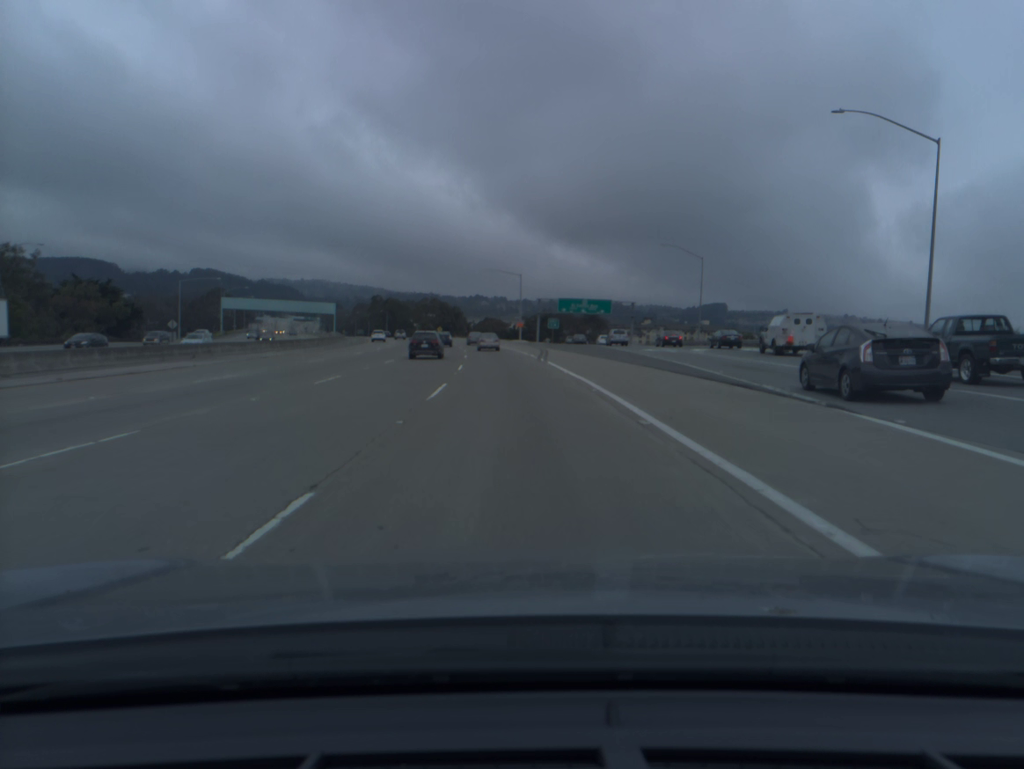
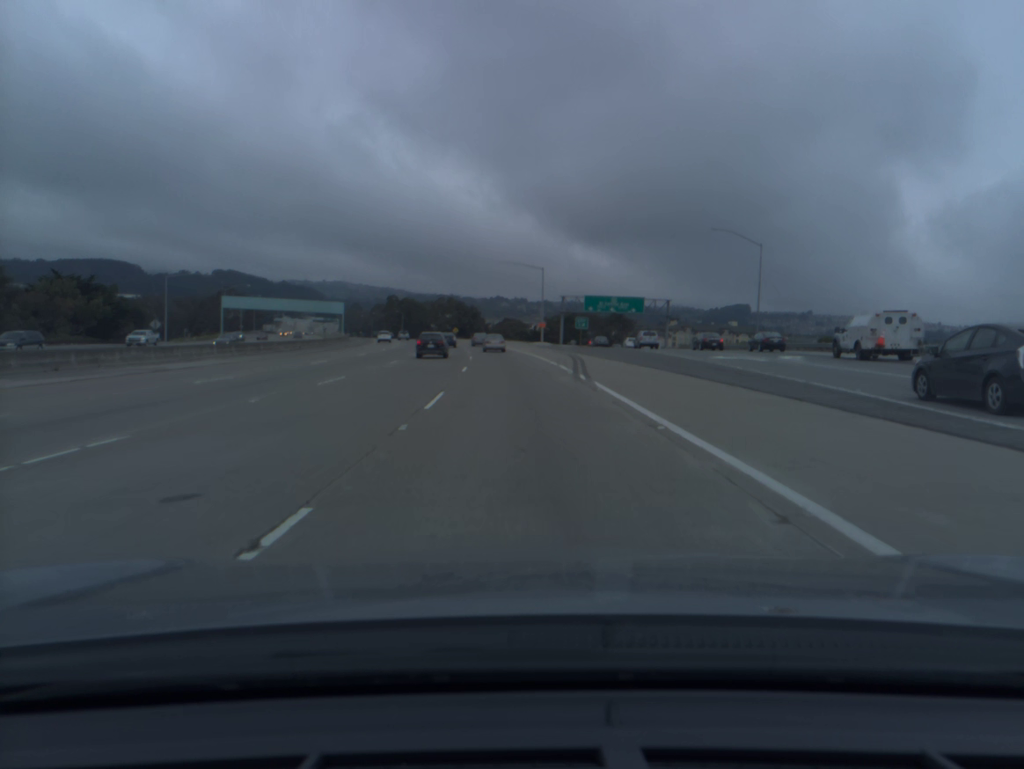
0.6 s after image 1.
(-0.2, +15.2) m; -2°
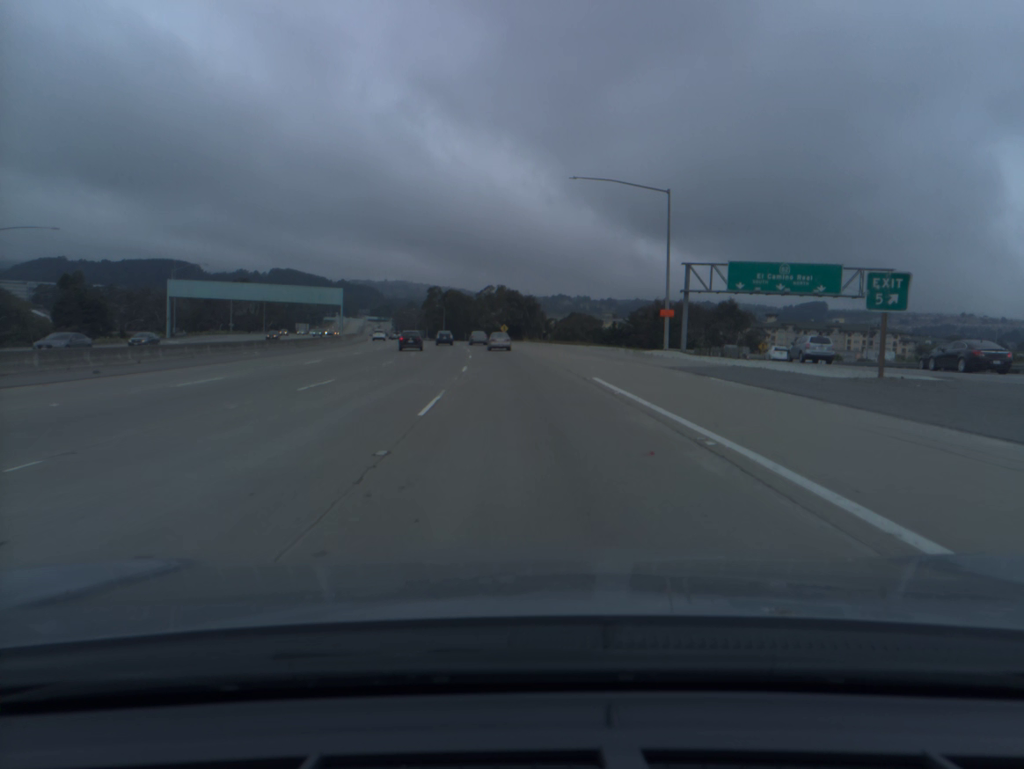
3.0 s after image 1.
(-2.4, +60.5) m; -4°
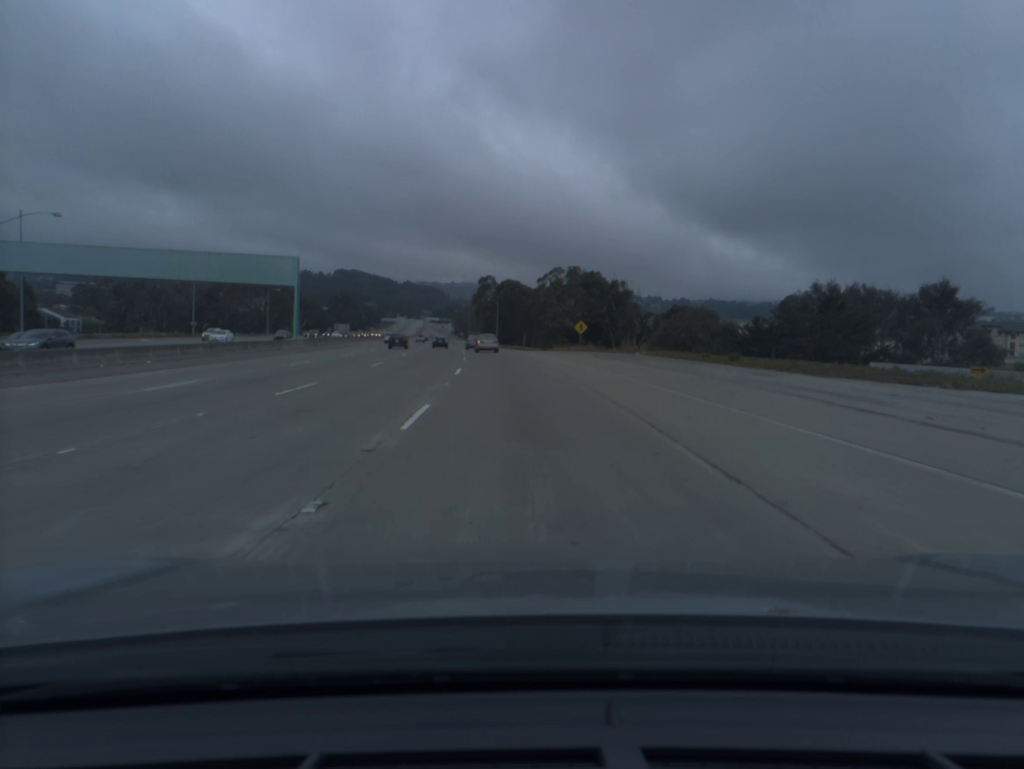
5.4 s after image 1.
(-2.4, +60.3) m; -5°
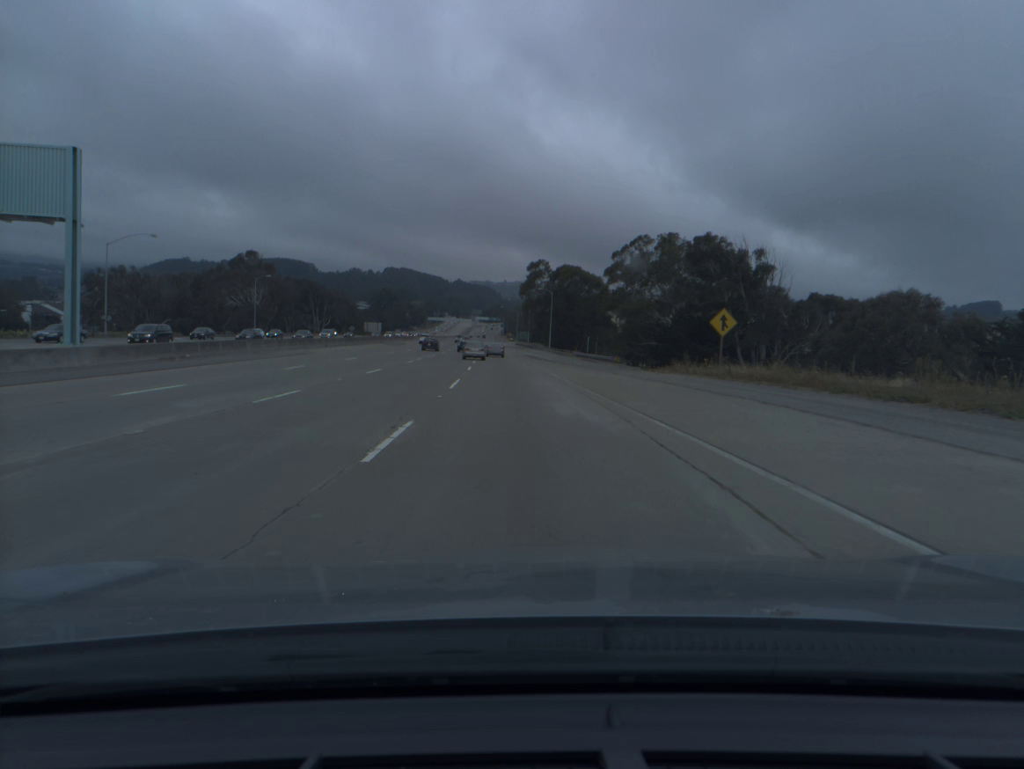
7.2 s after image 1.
(-1.5, +45.4) m; -4°
